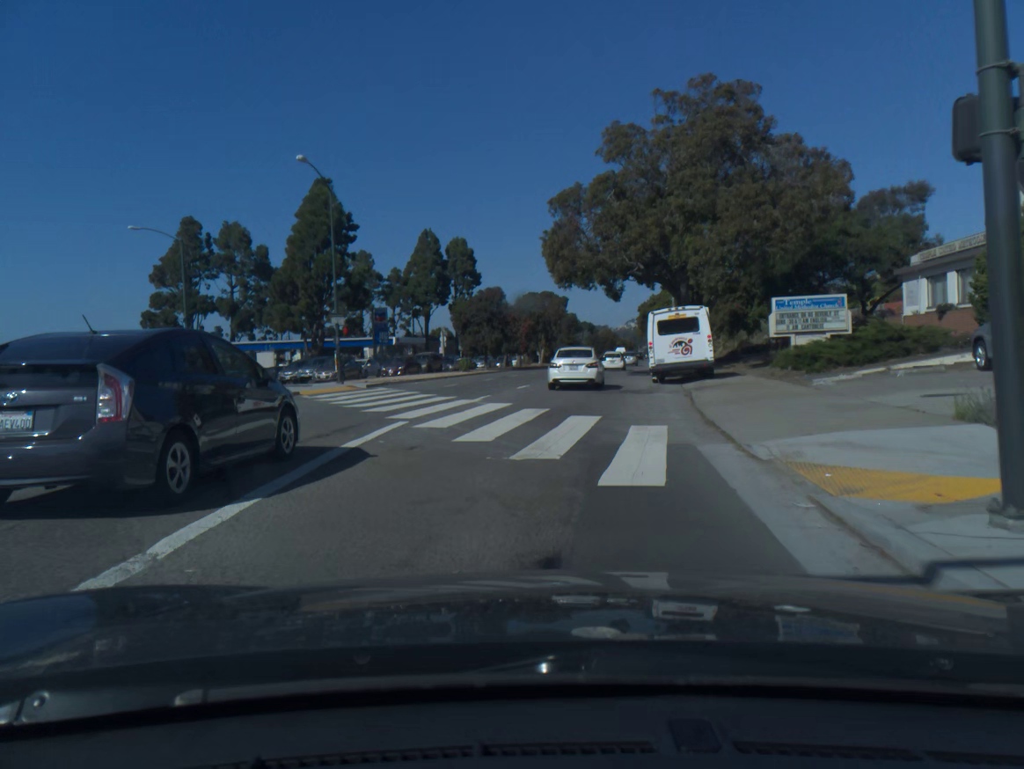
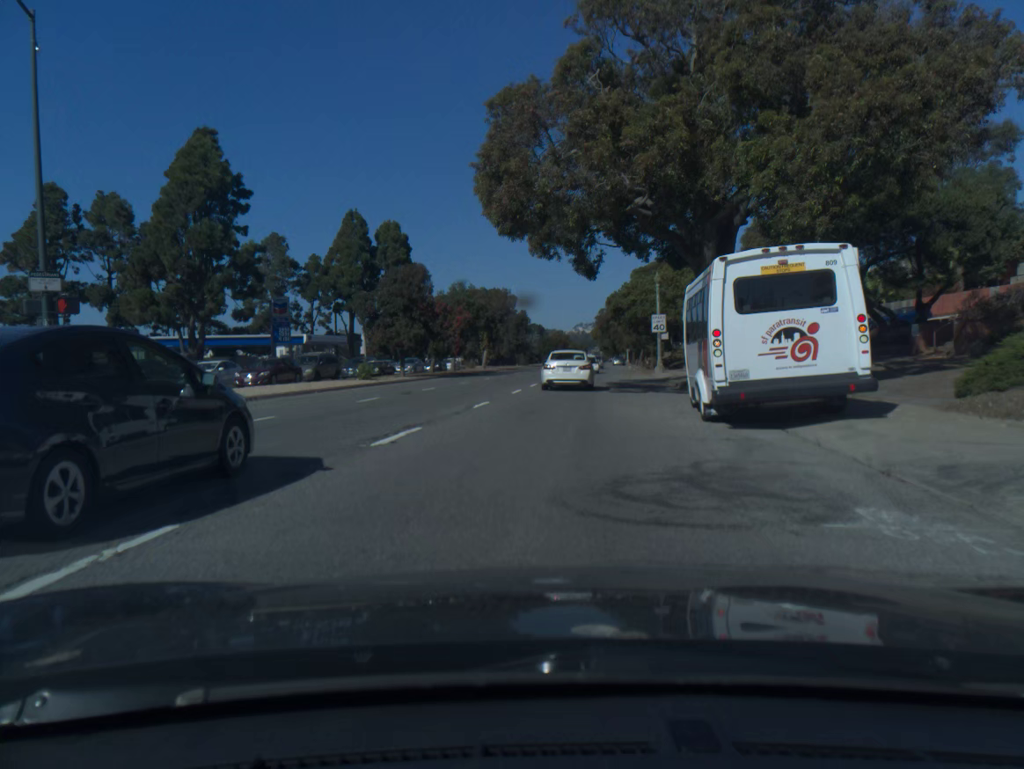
(+0.6, +18.2) m; +4°
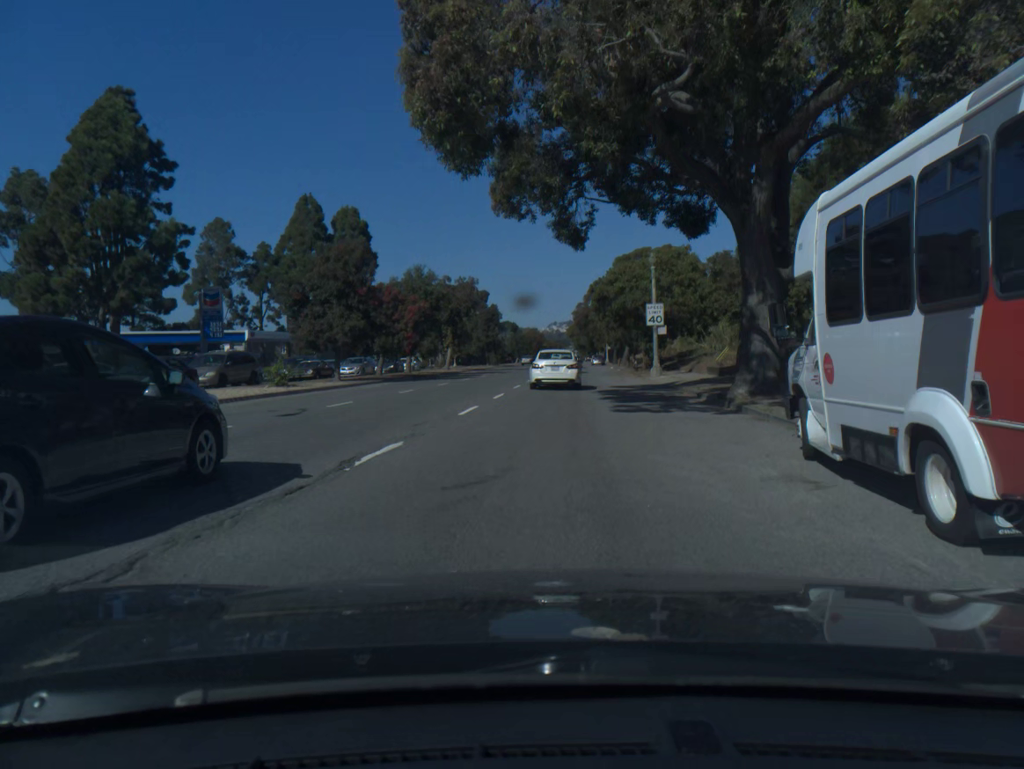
(+0.2, +9.4) m; +2°
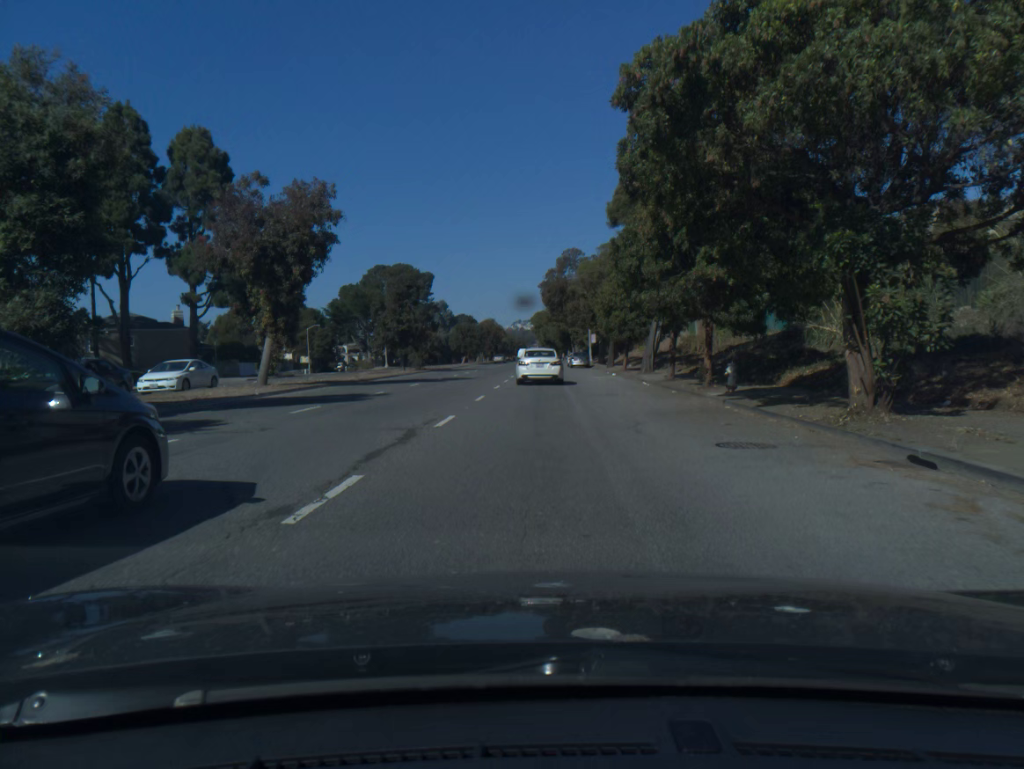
(+1.0, +38.8) m; +2°
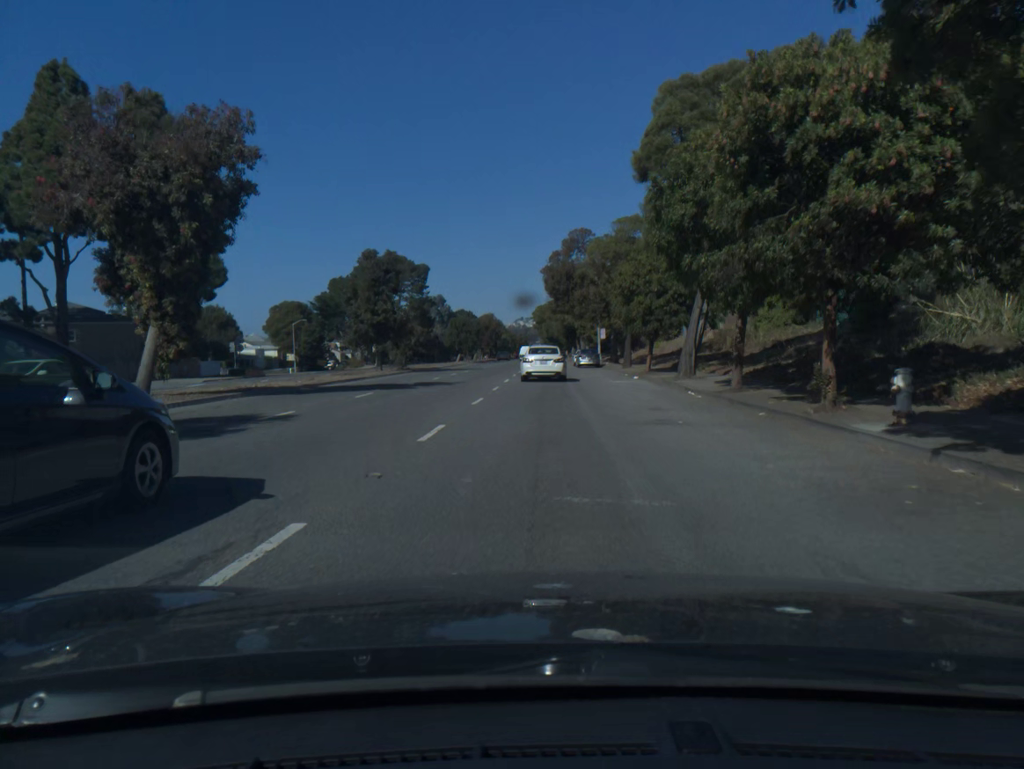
(0.0, +9.7) m; 0°
